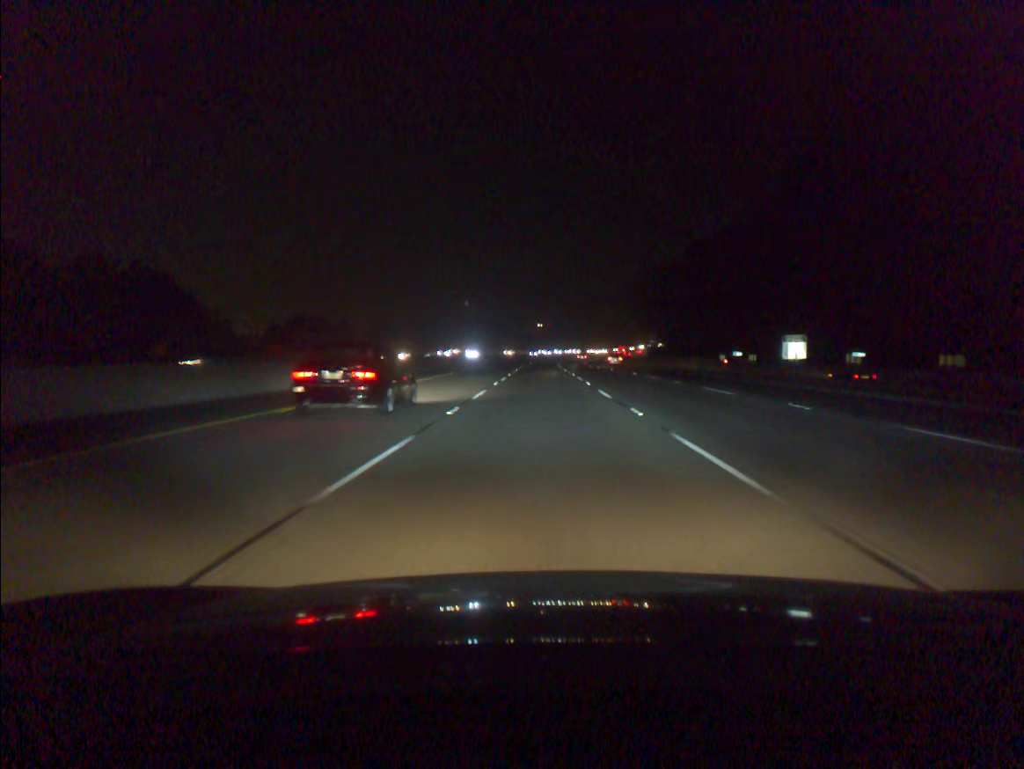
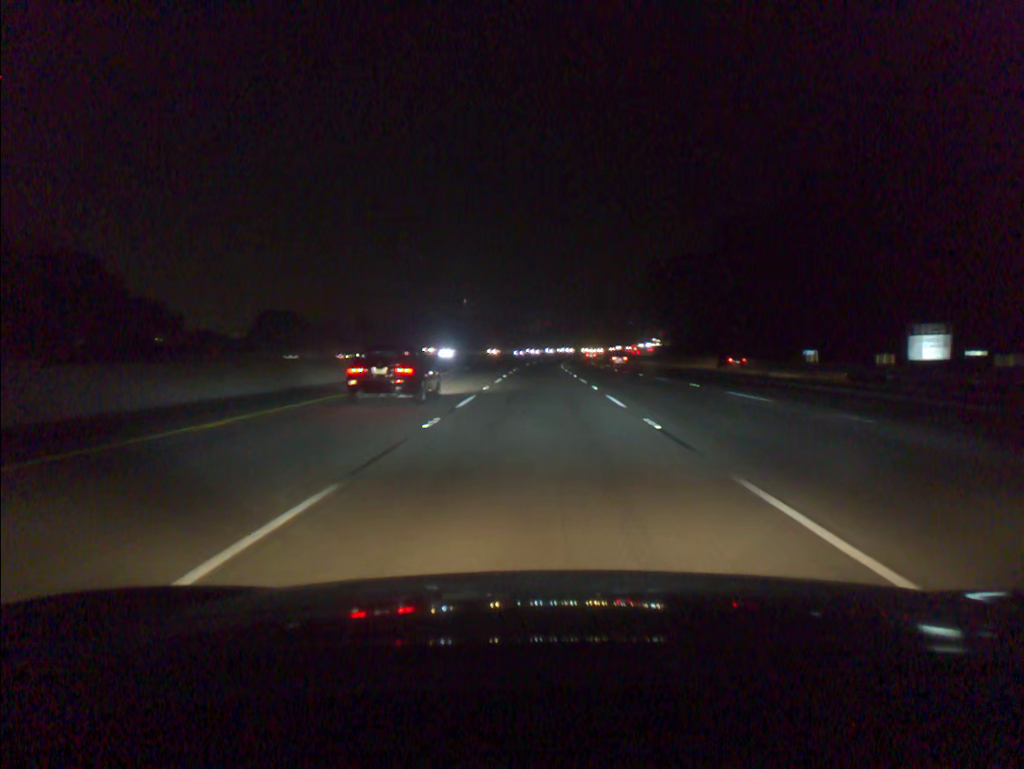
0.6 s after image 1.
(0.0, +18.5) m; 0°
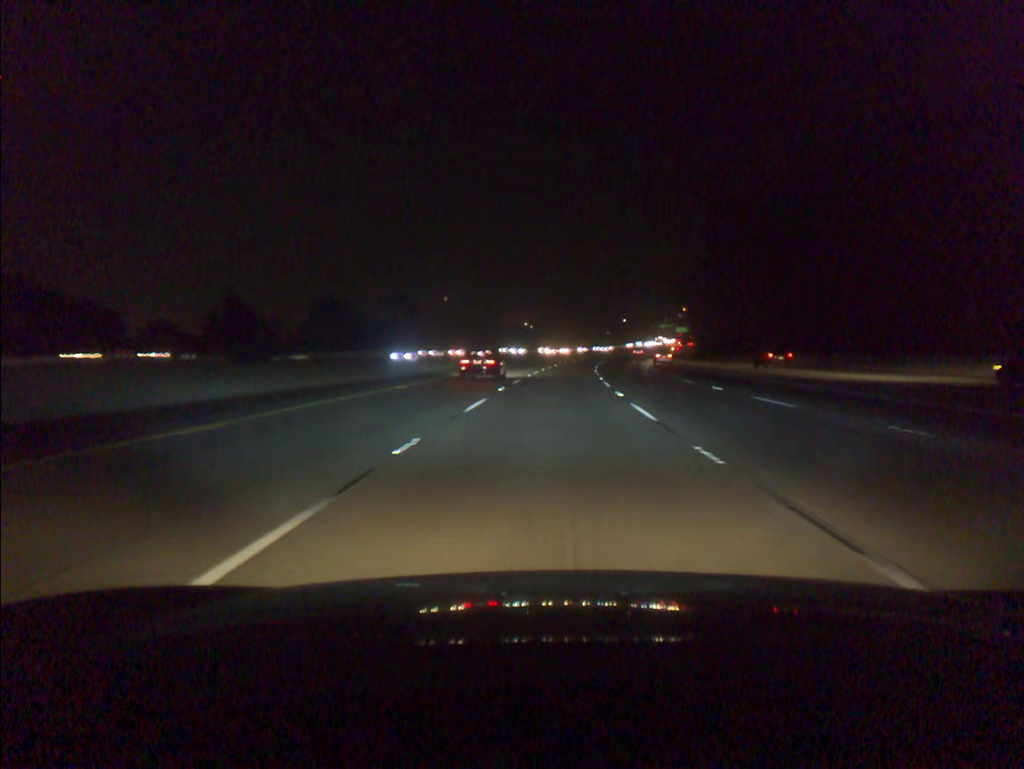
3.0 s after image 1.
(0.0, +73.9) m; +1°
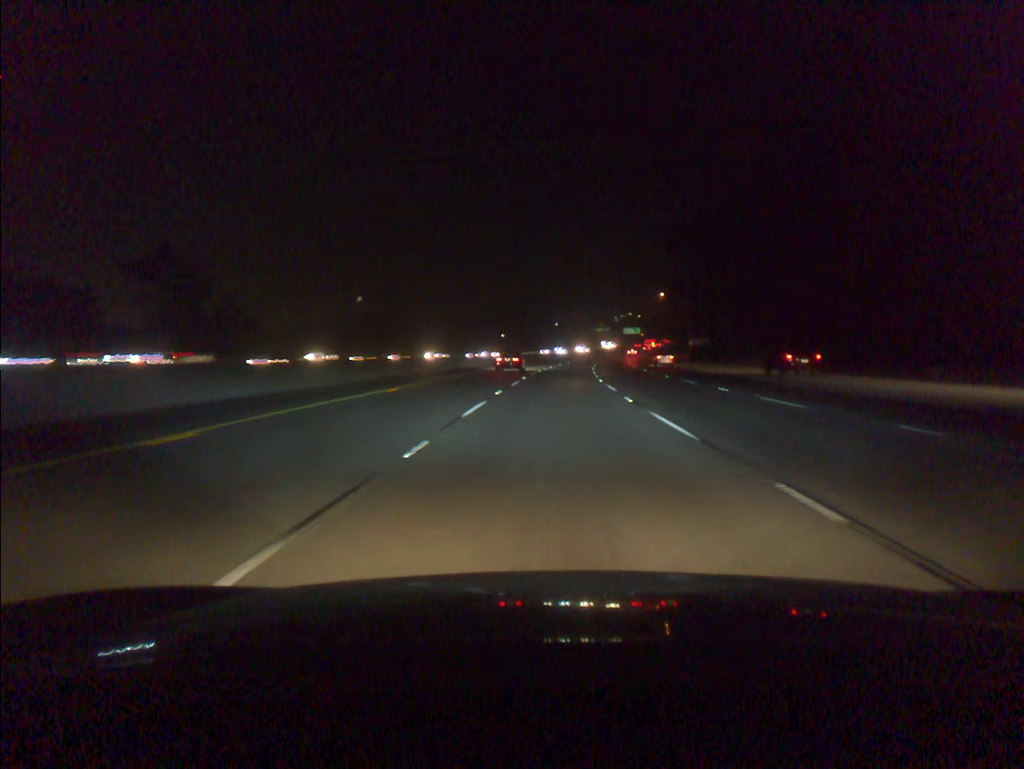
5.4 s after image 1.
(+3.1, +73.8) m; +5°
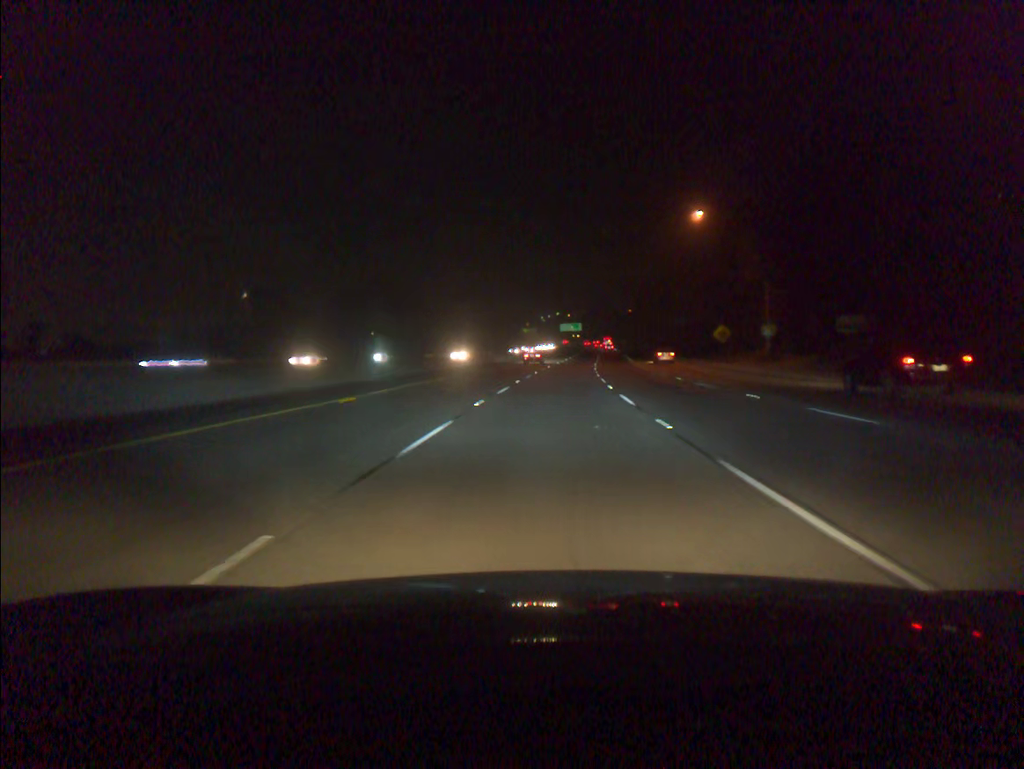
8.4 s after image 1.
(+4.6, +92.2) m; +5°
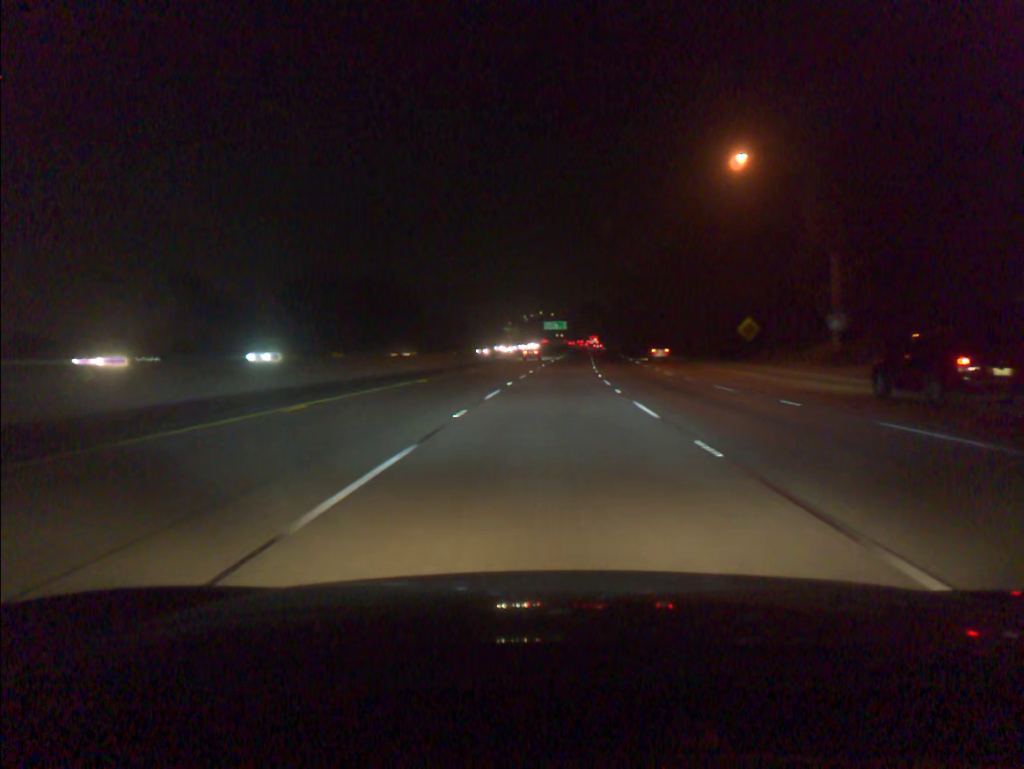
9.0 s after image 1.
(+0.2, +18.5) m; +1°
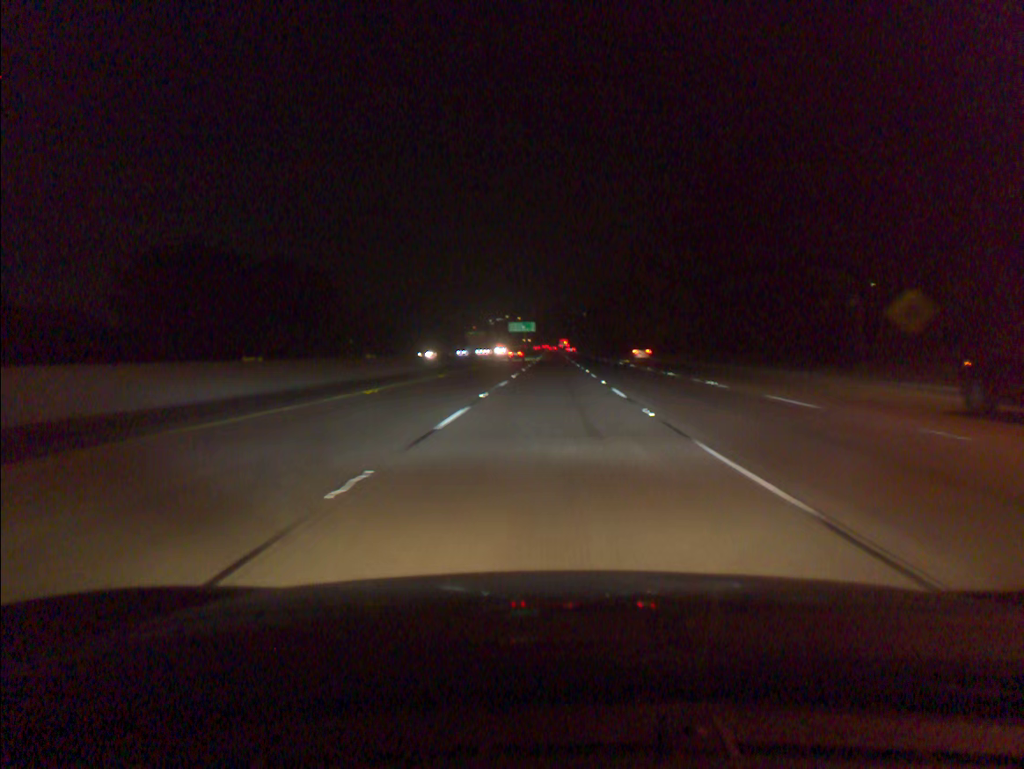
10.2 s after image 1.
(+0.8, +36.9) m; +2°
